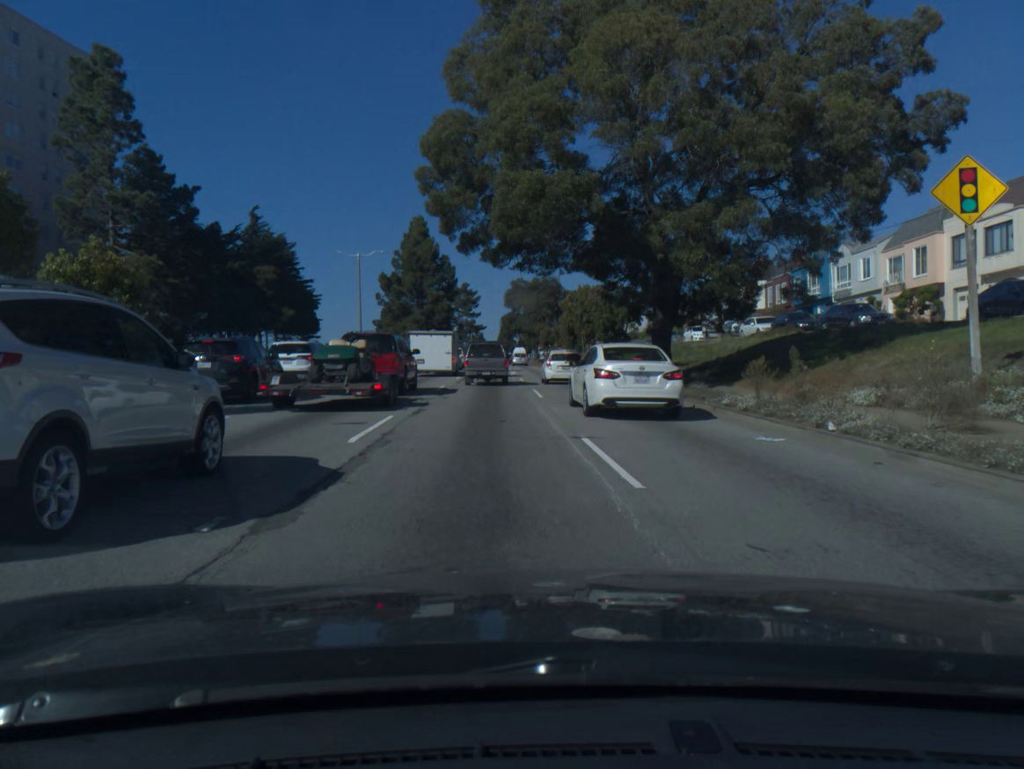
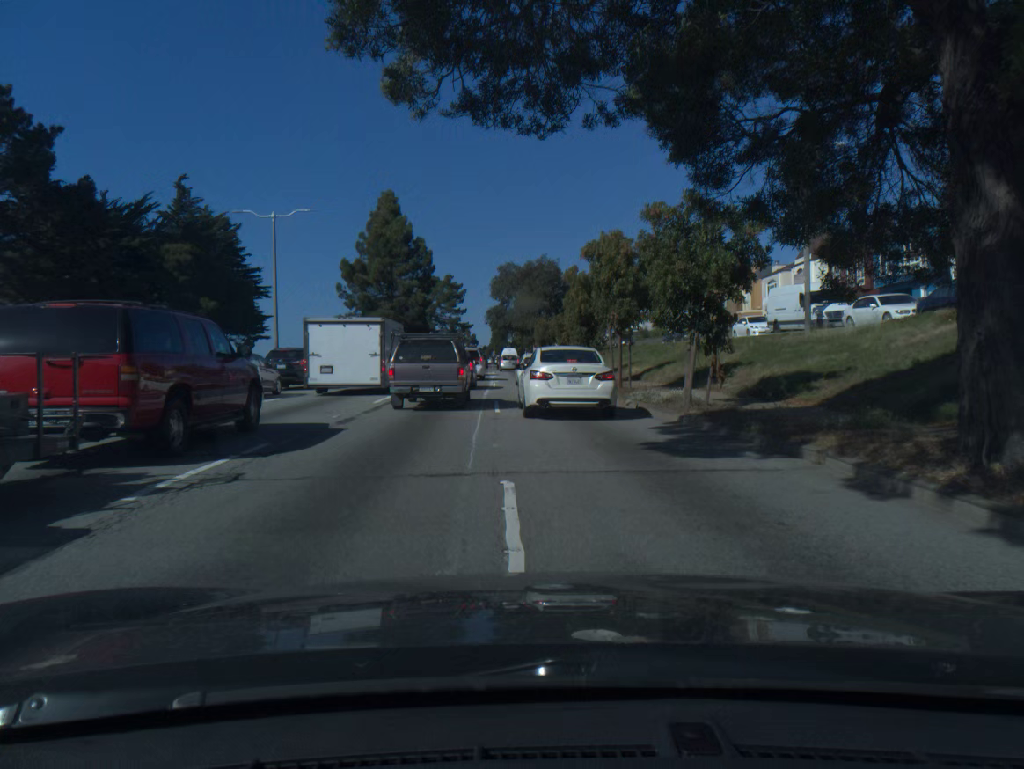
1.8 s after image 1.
(+0.1, +18.8) m; 0°
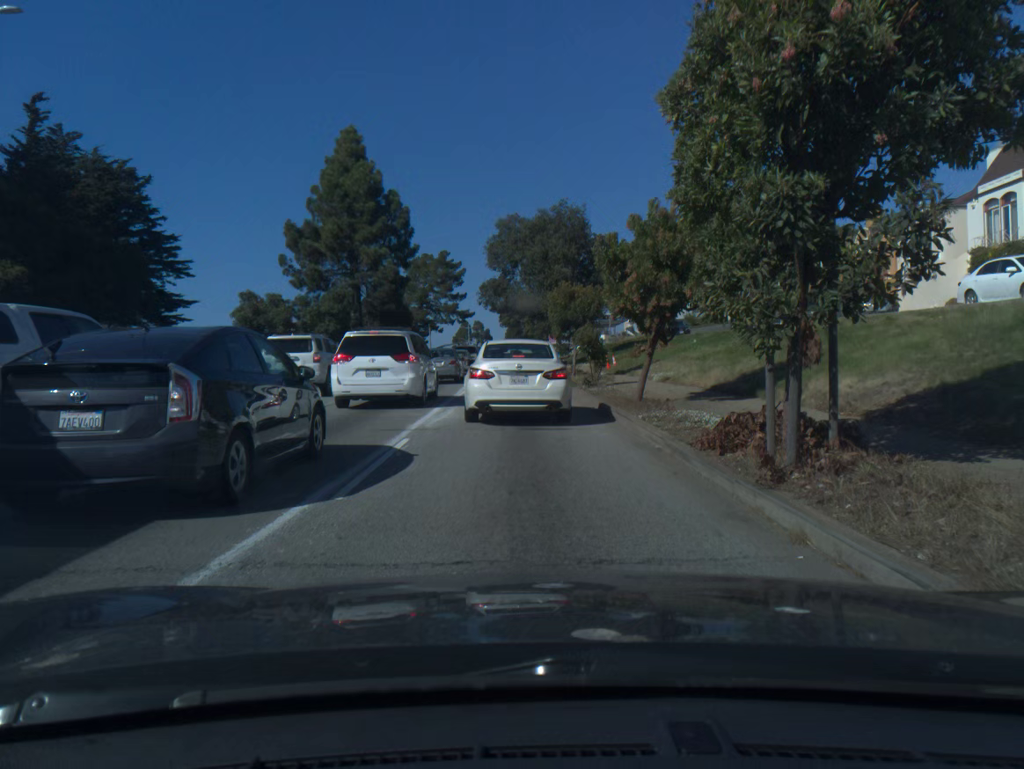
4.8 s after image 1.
(0.0, +26.1) m; -2°
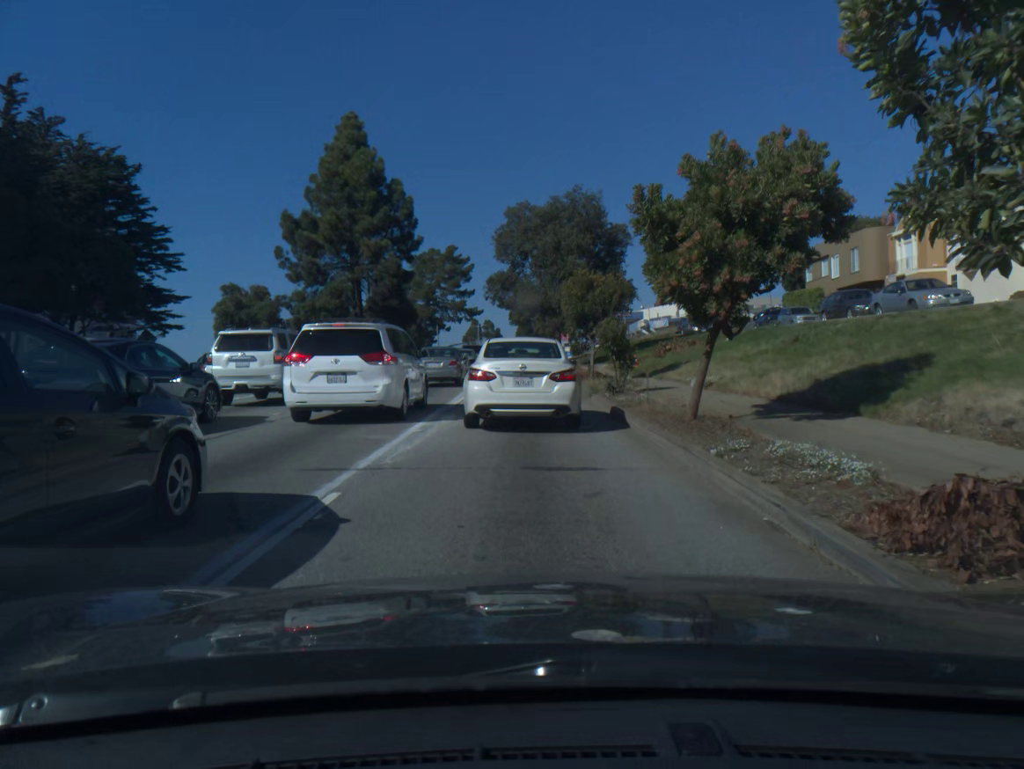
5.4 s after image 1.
(0.0, +4.3) m; -1°
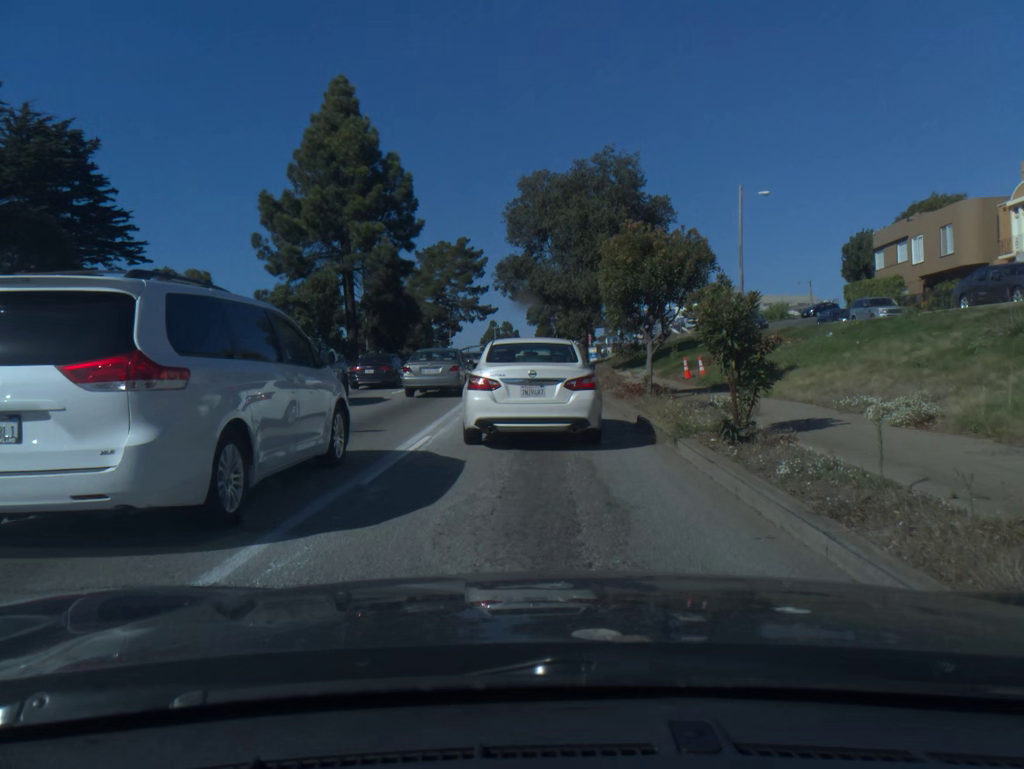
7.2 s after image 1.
(-0.1, +10.0) m; -1°
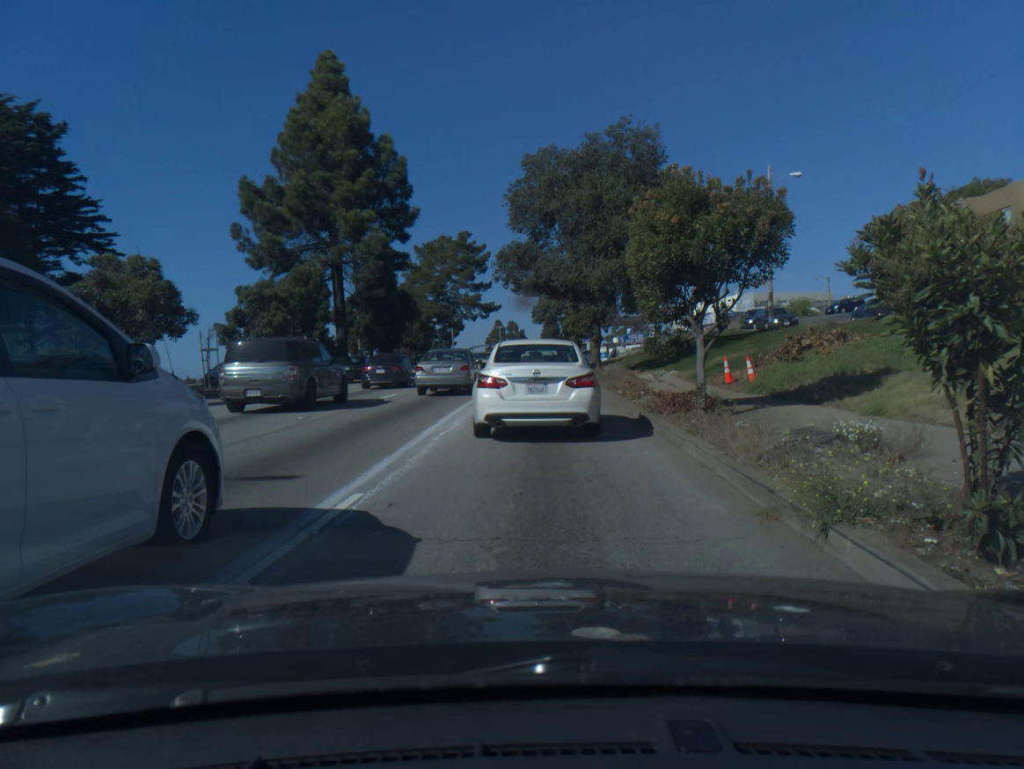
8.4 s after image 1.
(0.0, +4.9) m; 0°
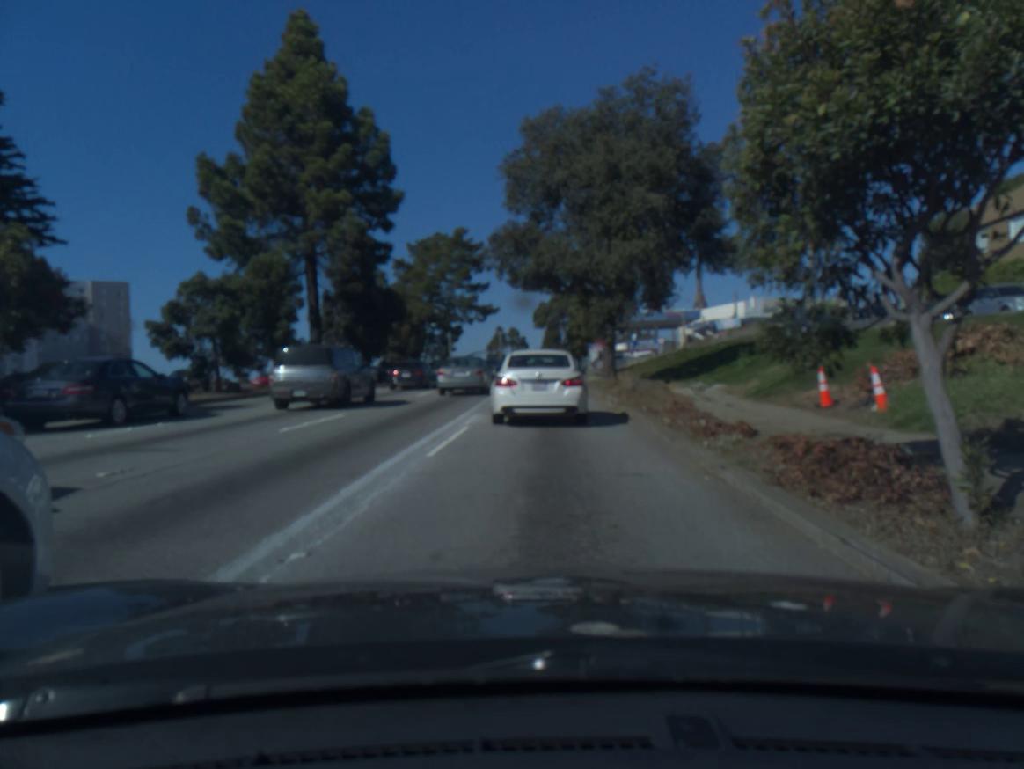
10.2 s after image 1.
(0.0, +7.1) m; -1°
